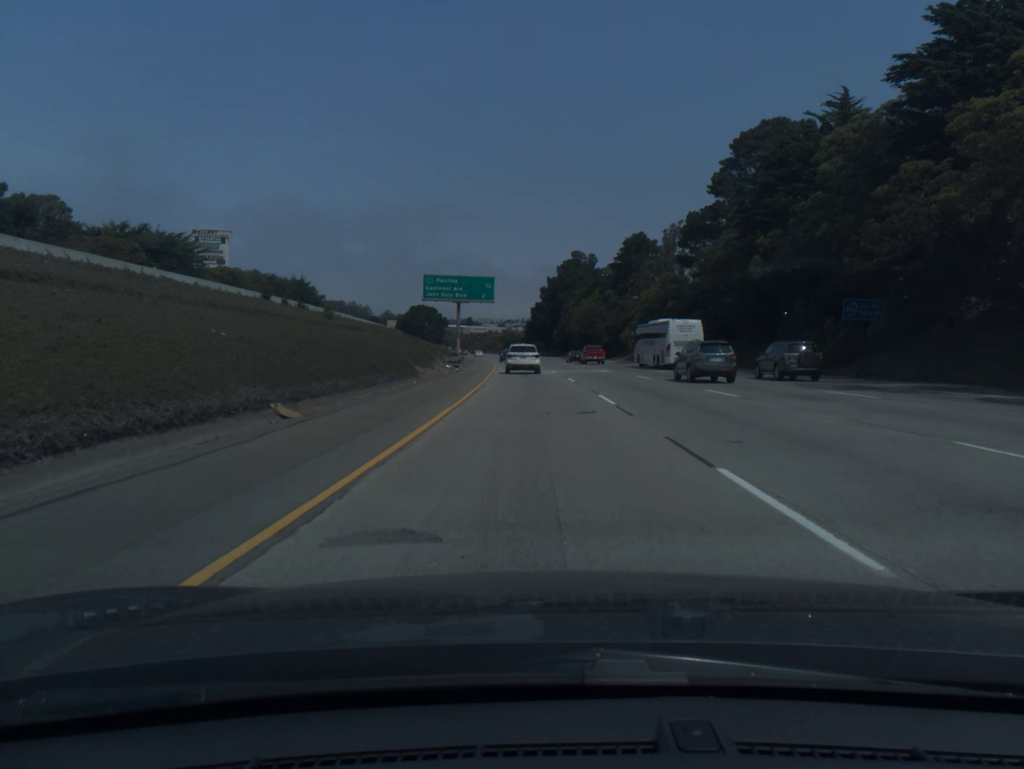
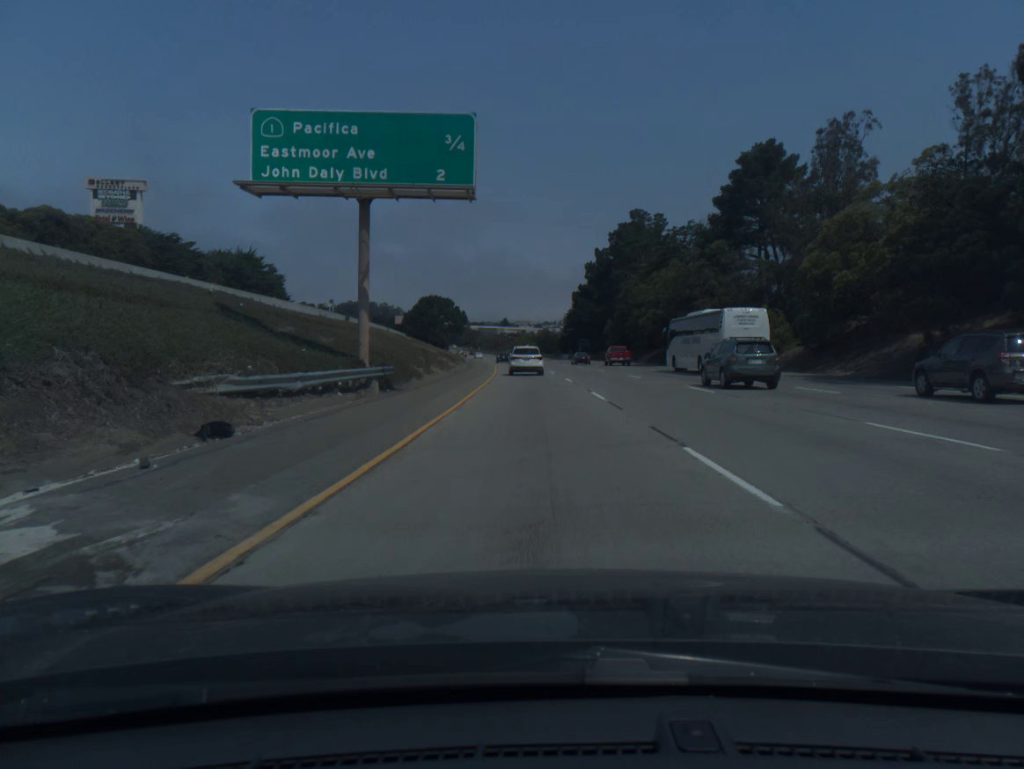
(-1.3, +55.5) m; -3°
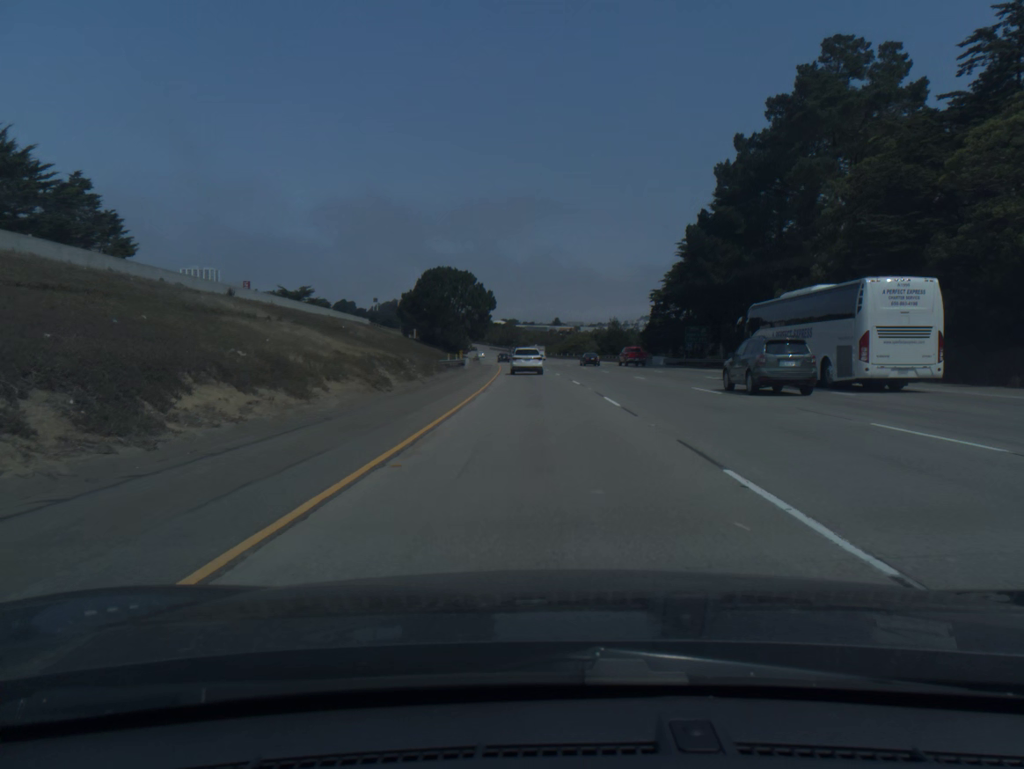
(-2.2, +72.9) m; -4°
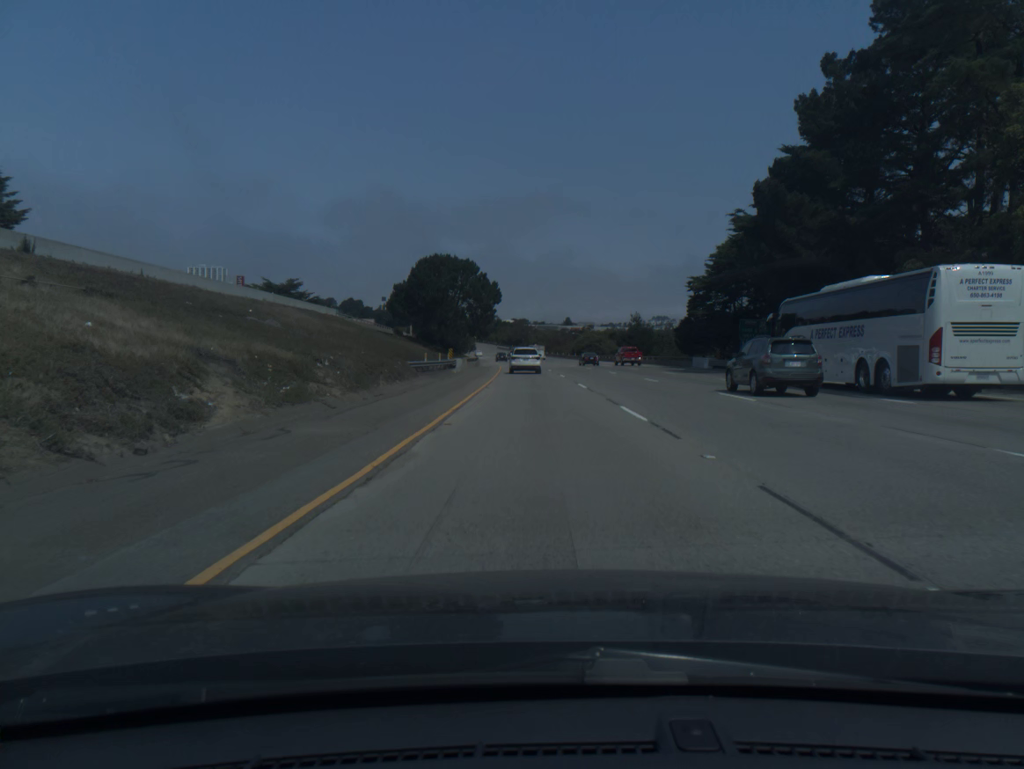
(-0.1, +18.2) m; -1°
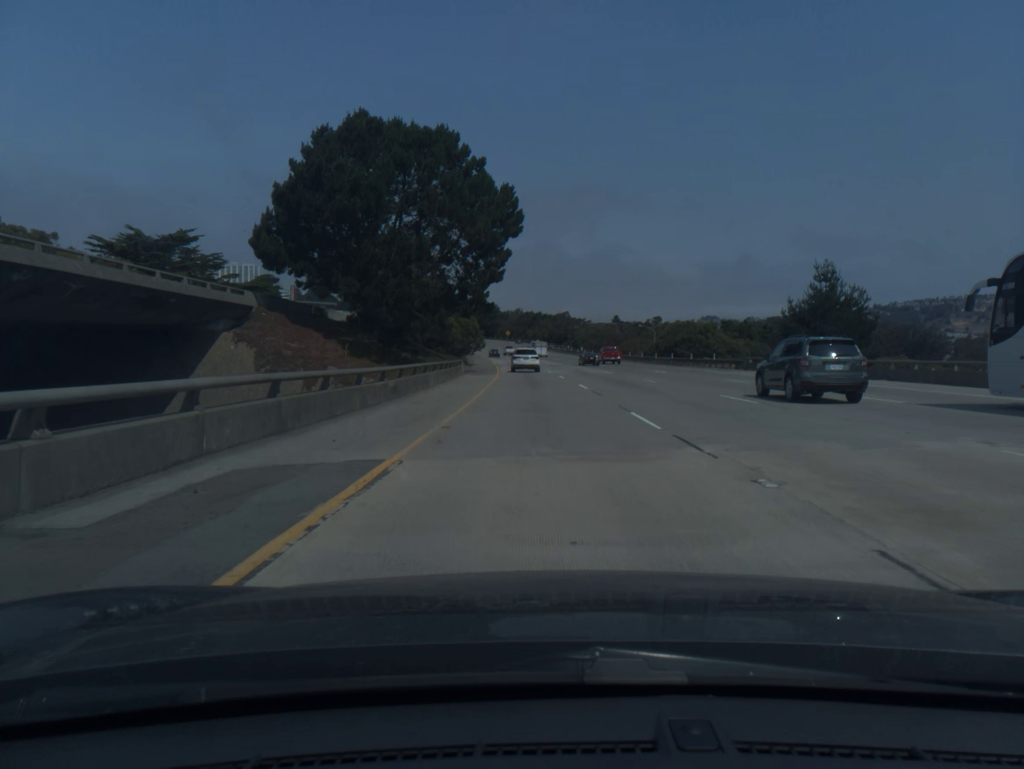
(-1.9, +72.9) m; -3°
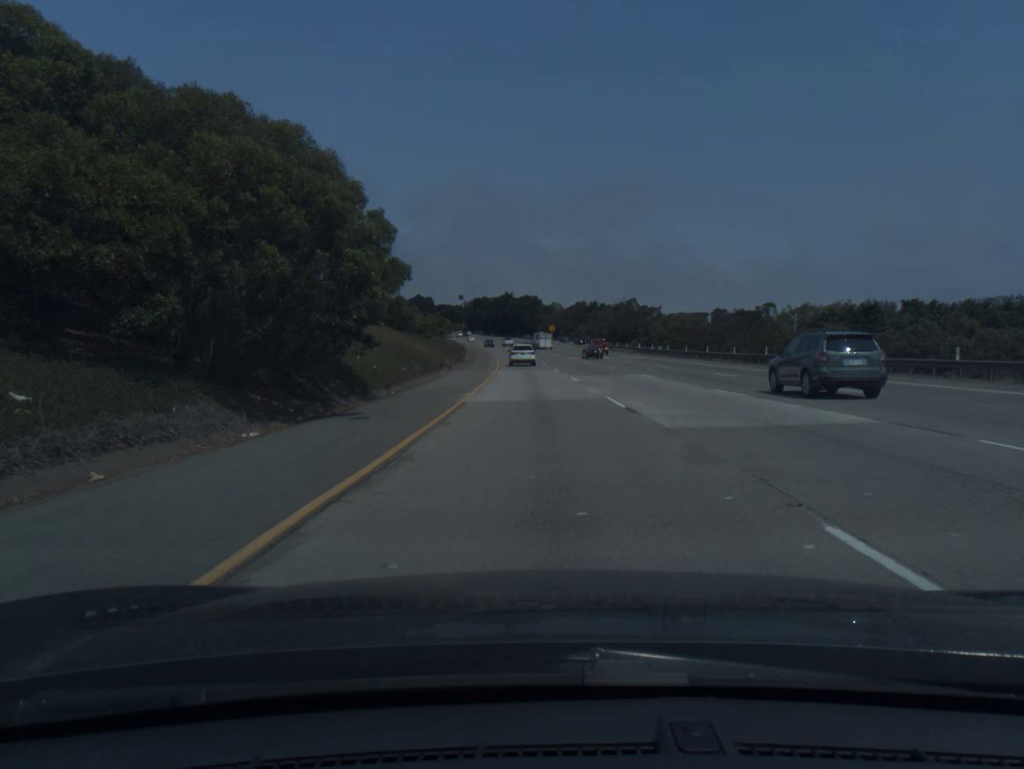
(-2.2, +73.4) m; -3°
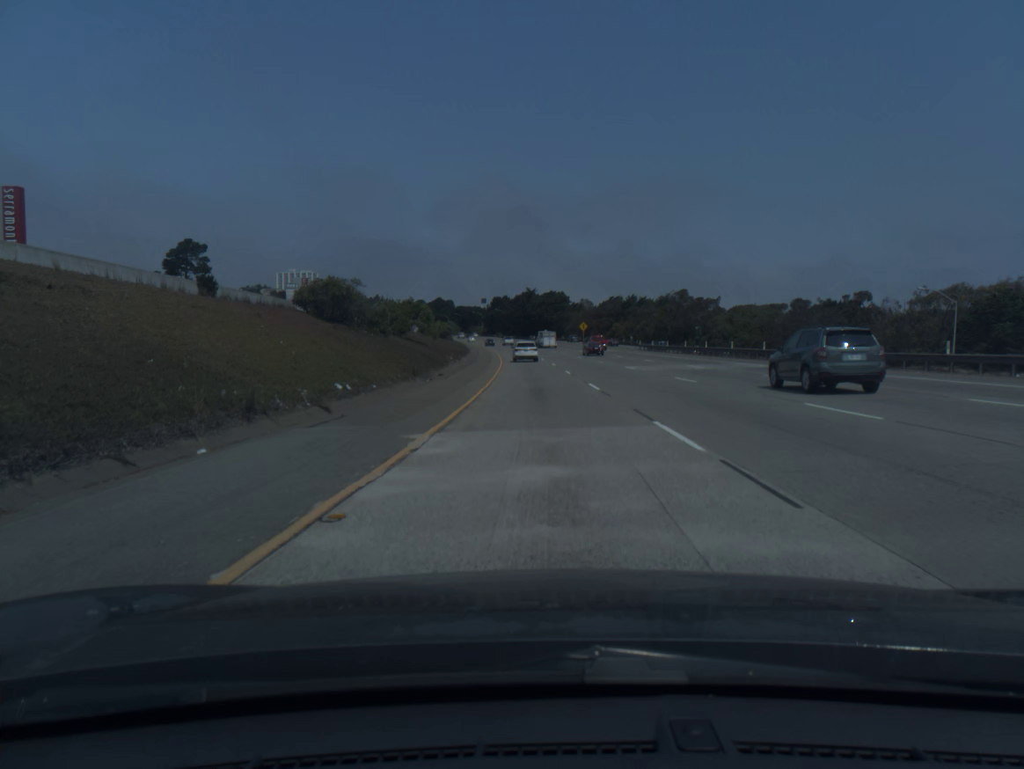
(-0.7, +36.8) m; -2°
